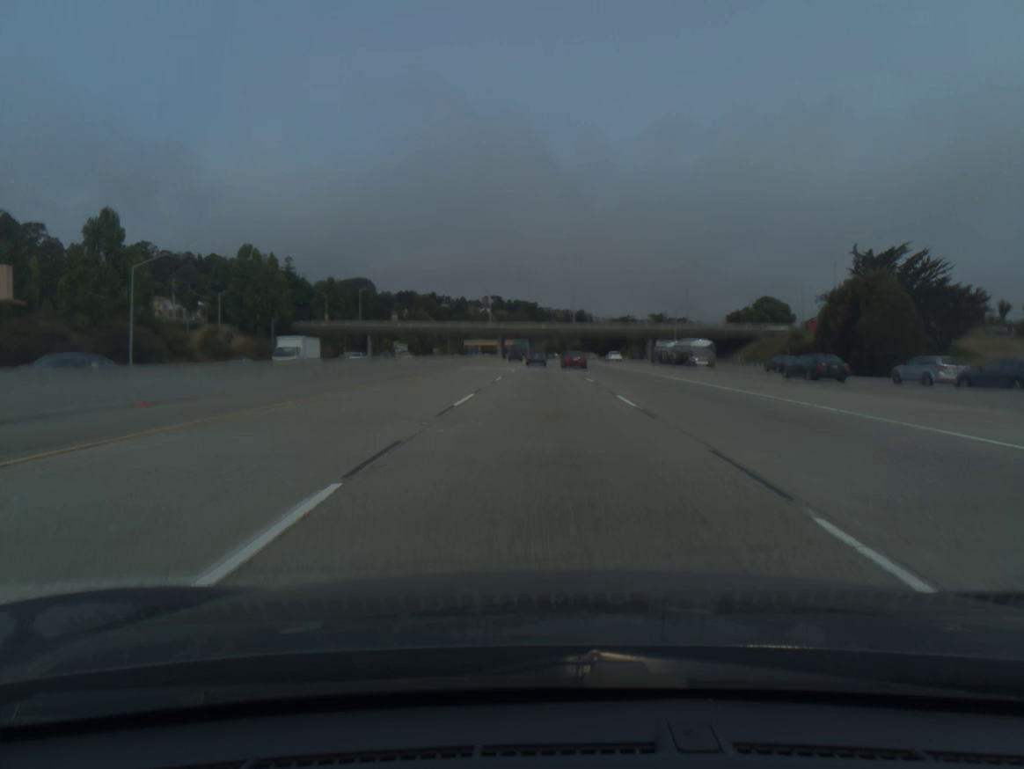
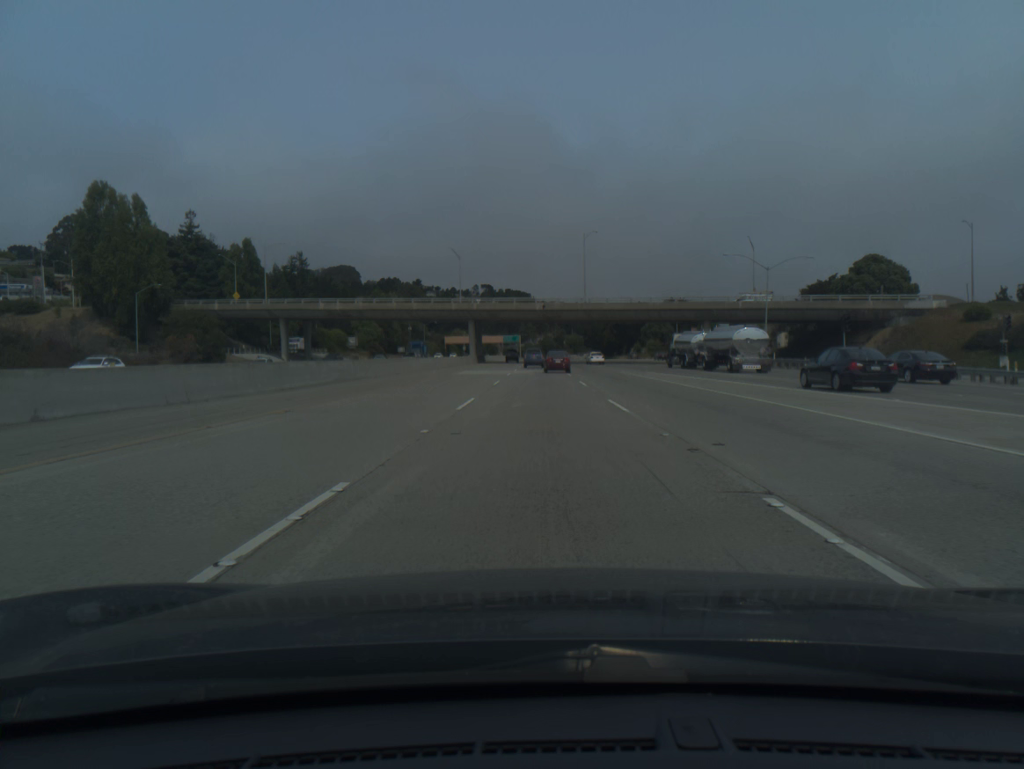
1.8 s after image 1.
(+0.1, +57.8) m; 0°
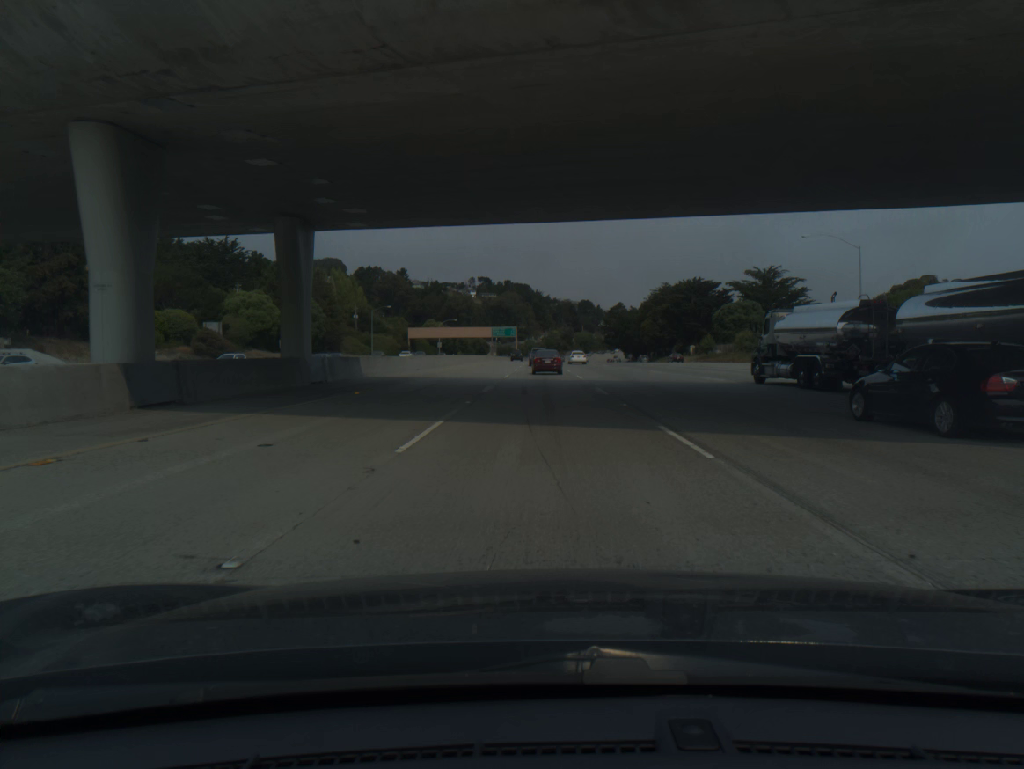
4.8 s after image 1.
(-0.3, +93.9) m; 0°
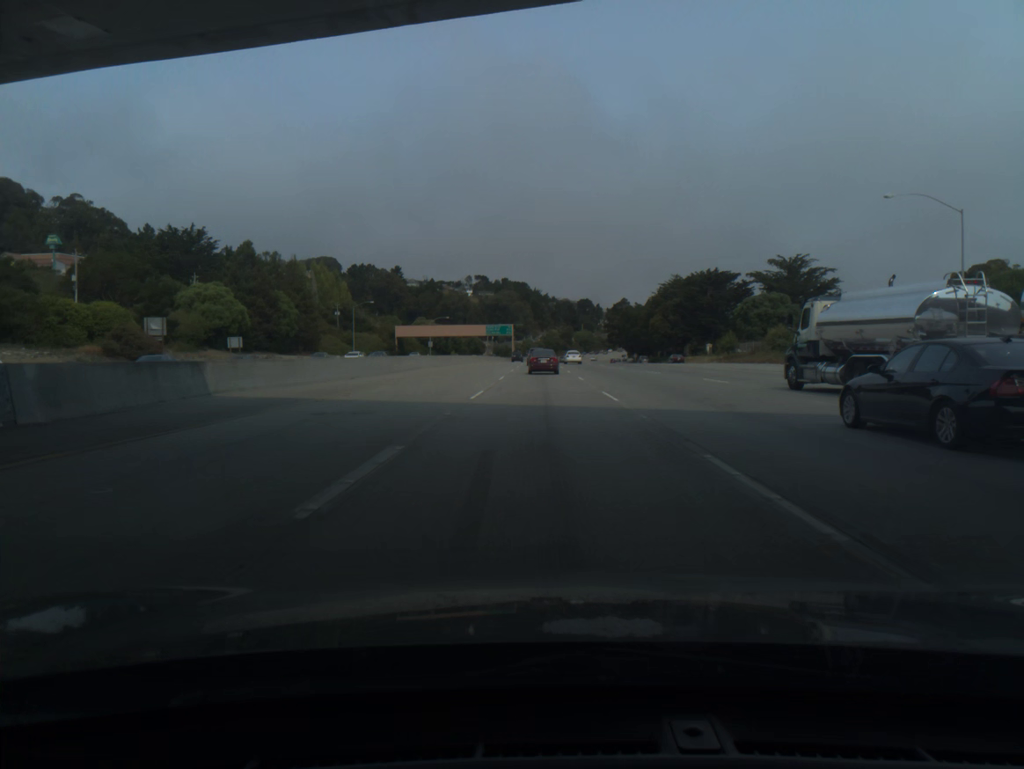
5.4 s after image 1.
(0.0, +18.1) m; 0°
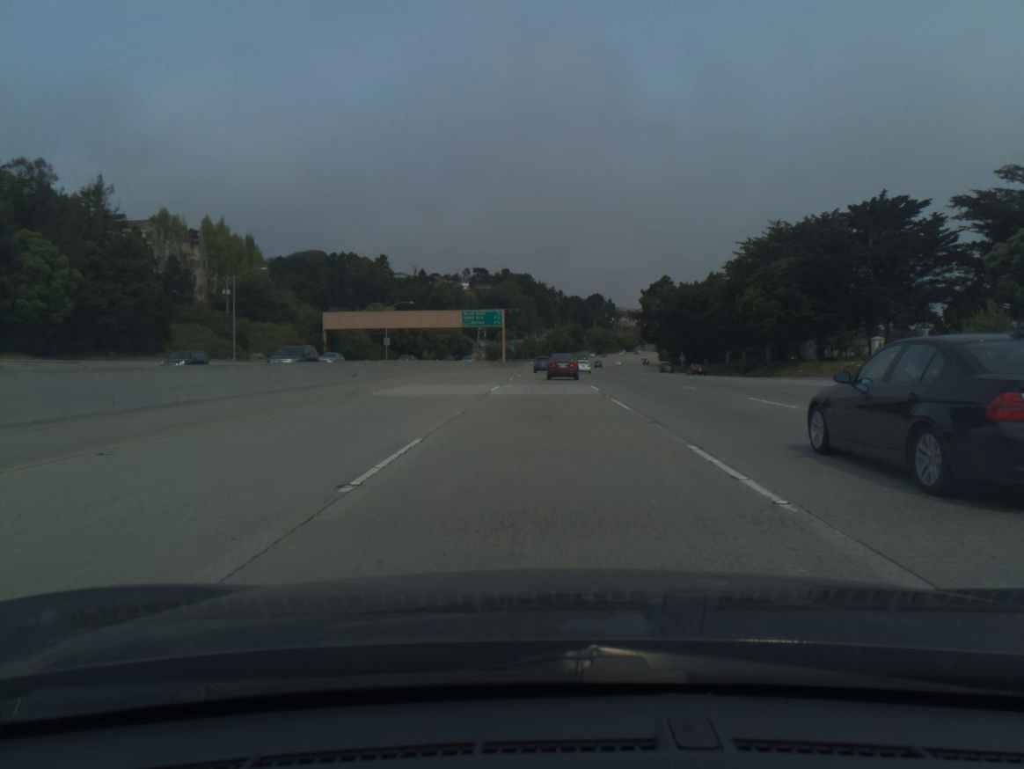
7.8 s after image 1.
(-0.1, +70.5) m; 0°
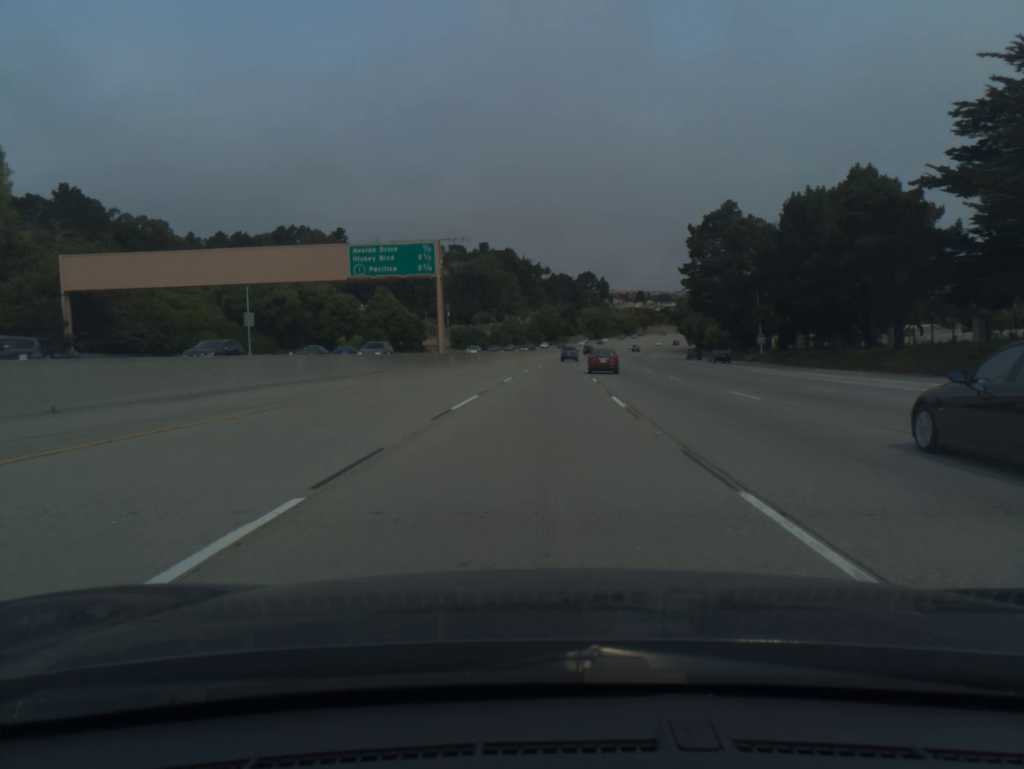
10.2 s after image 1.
(+0.6, +68.5) m; +1°
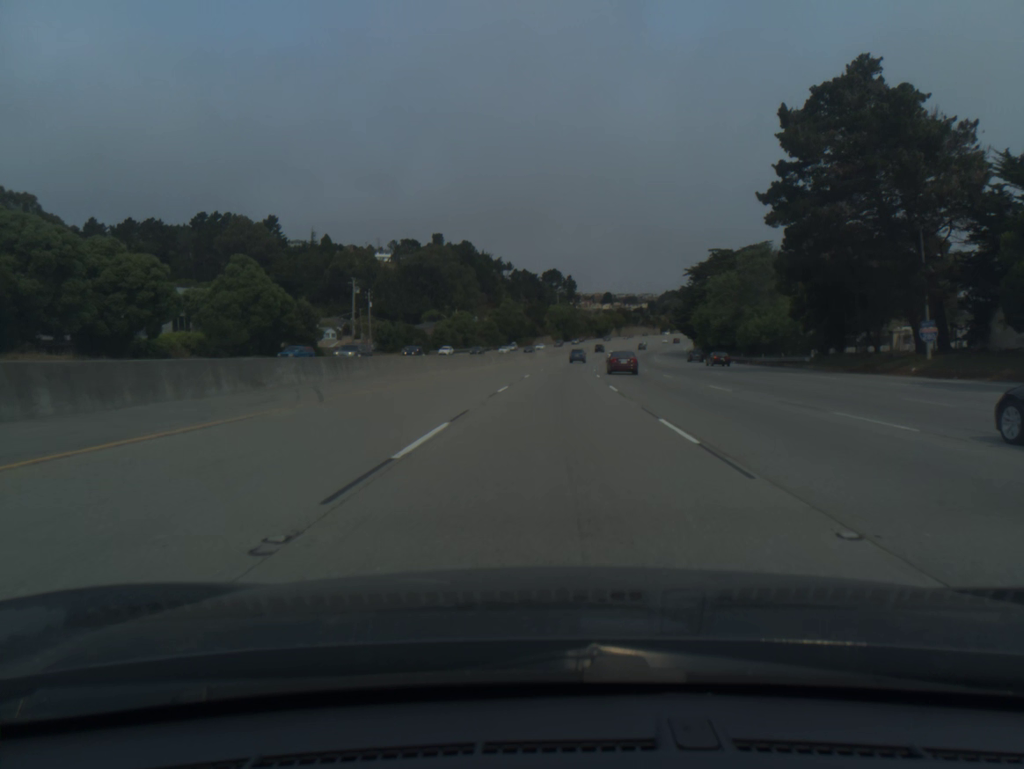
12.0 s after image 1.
(+0.9, +51.0) m; +3°
